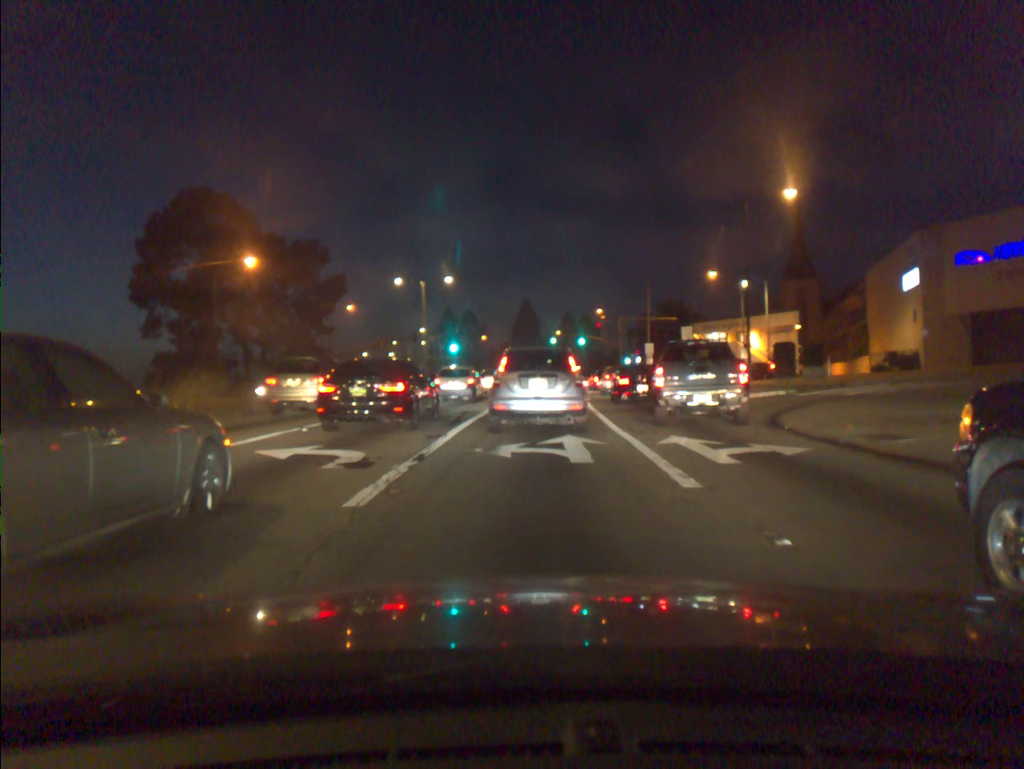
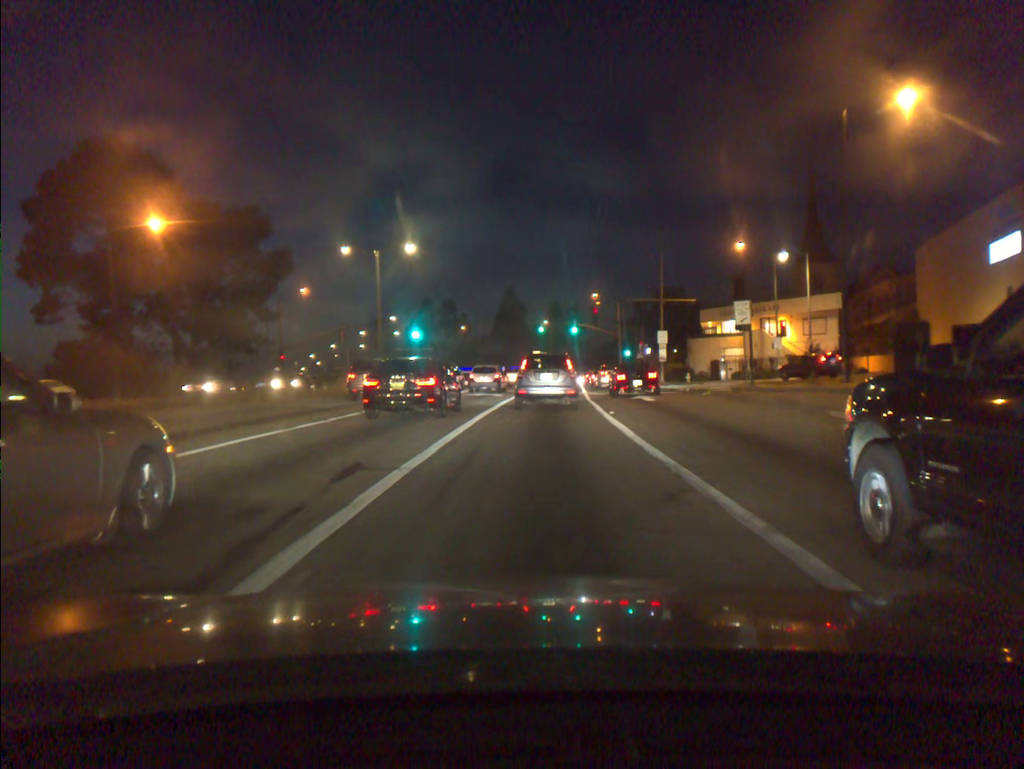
(+0.2, +13.4) m; +2°
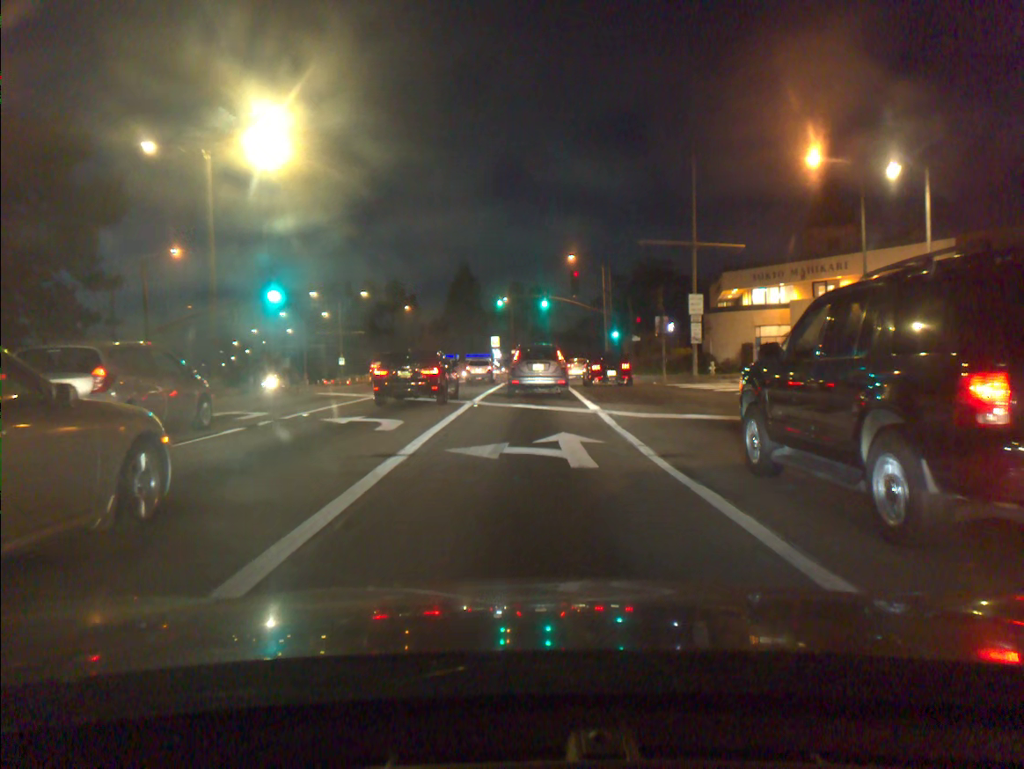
(+0.5, +21.6) m; +3°
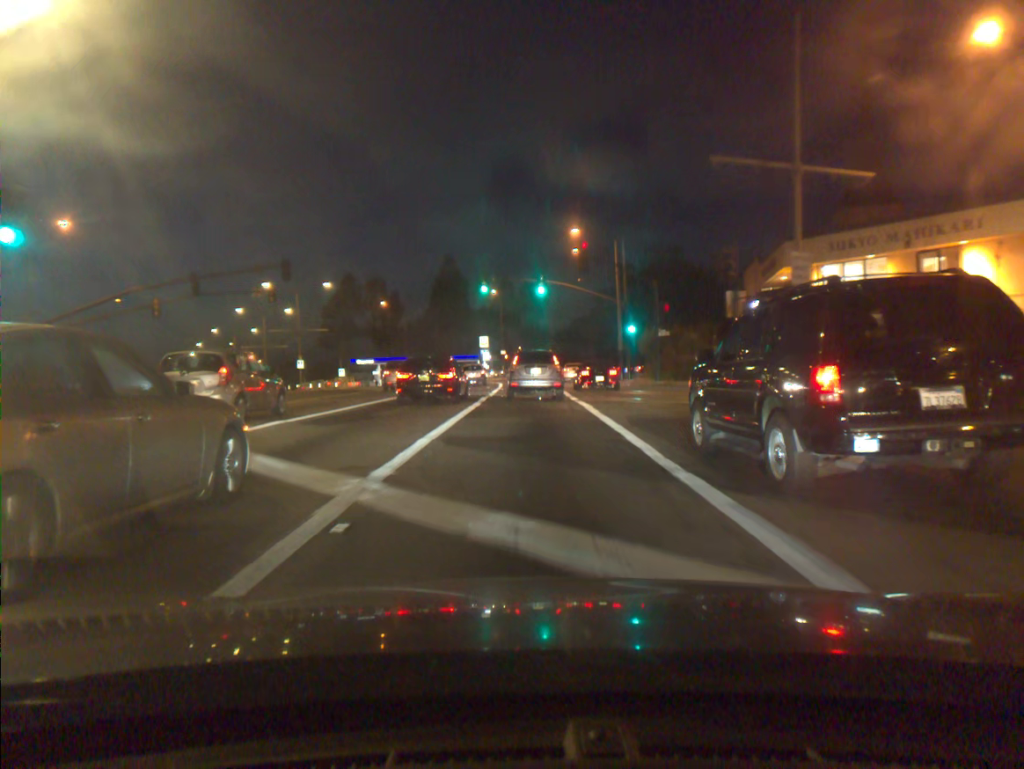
(+0.1, +14.2) m; 0°
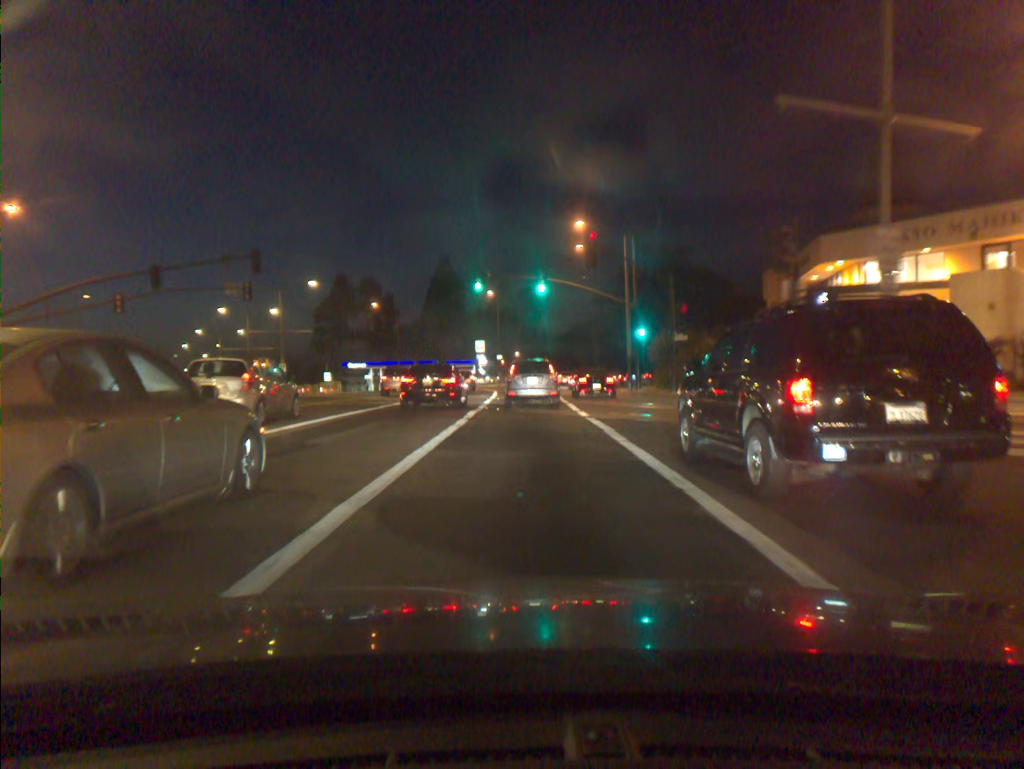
(0.0, +5.1) m; +1°
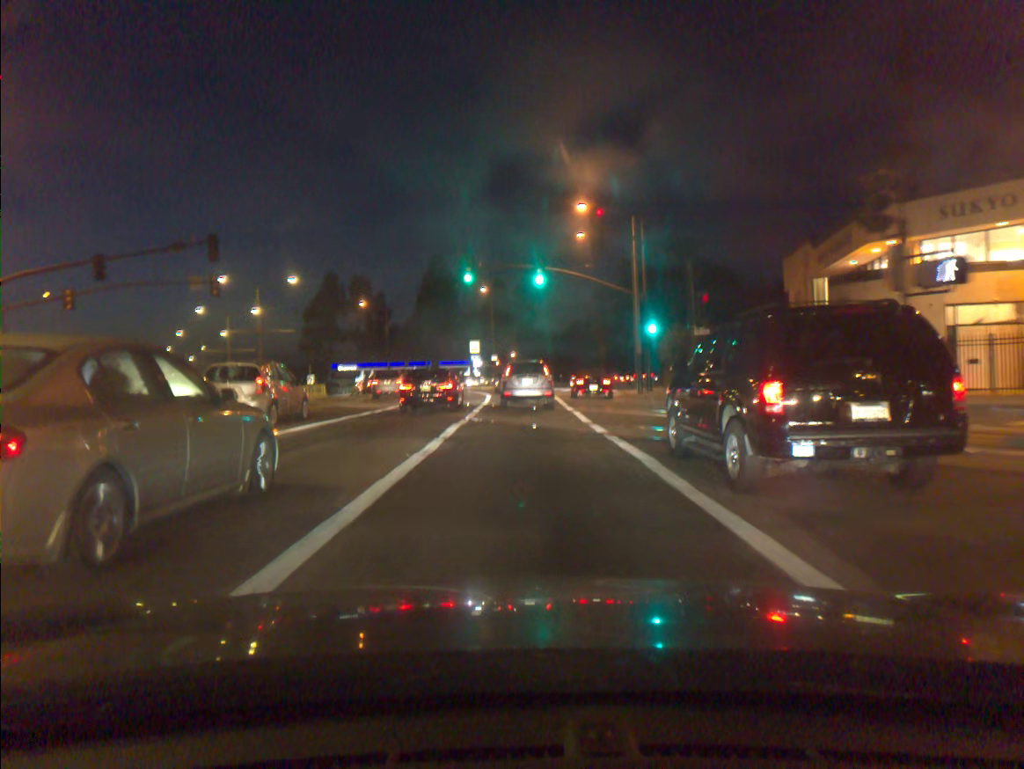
(0.0, +5.3) m; 0°
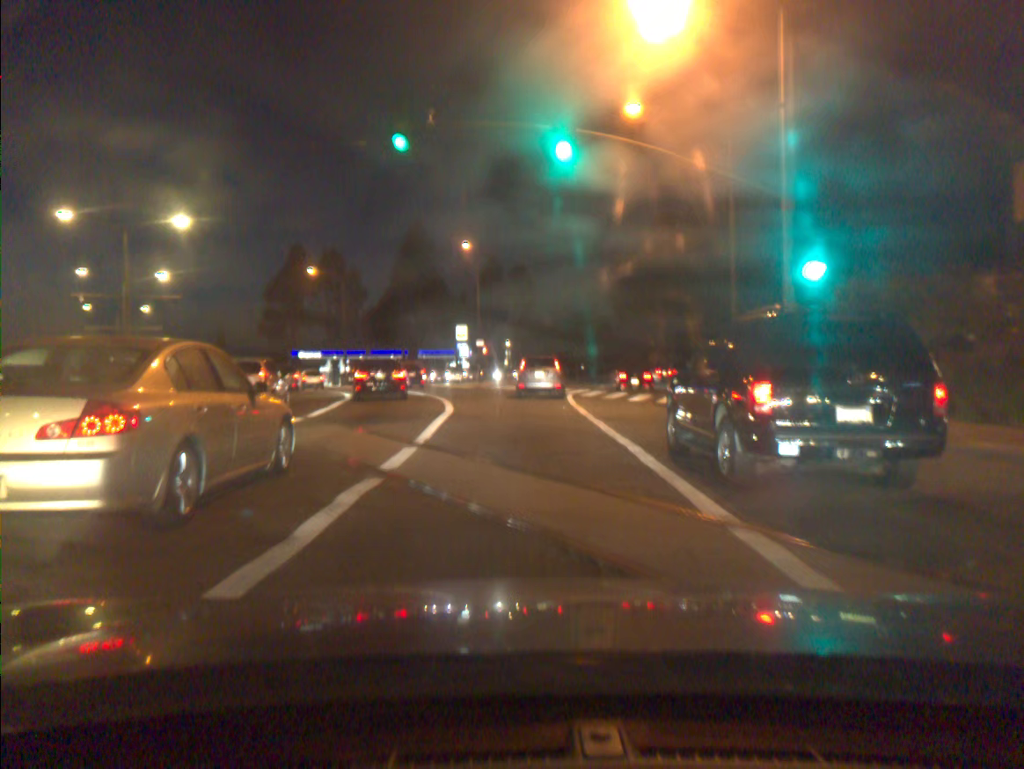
(0.0, +22.5) m; 0°
